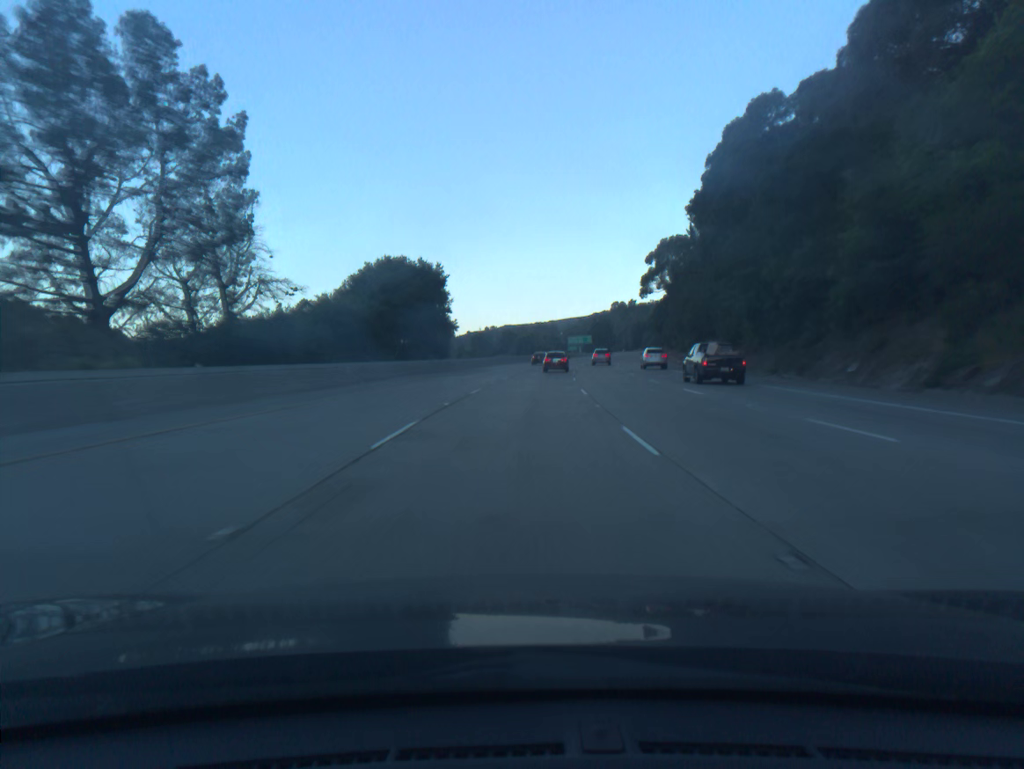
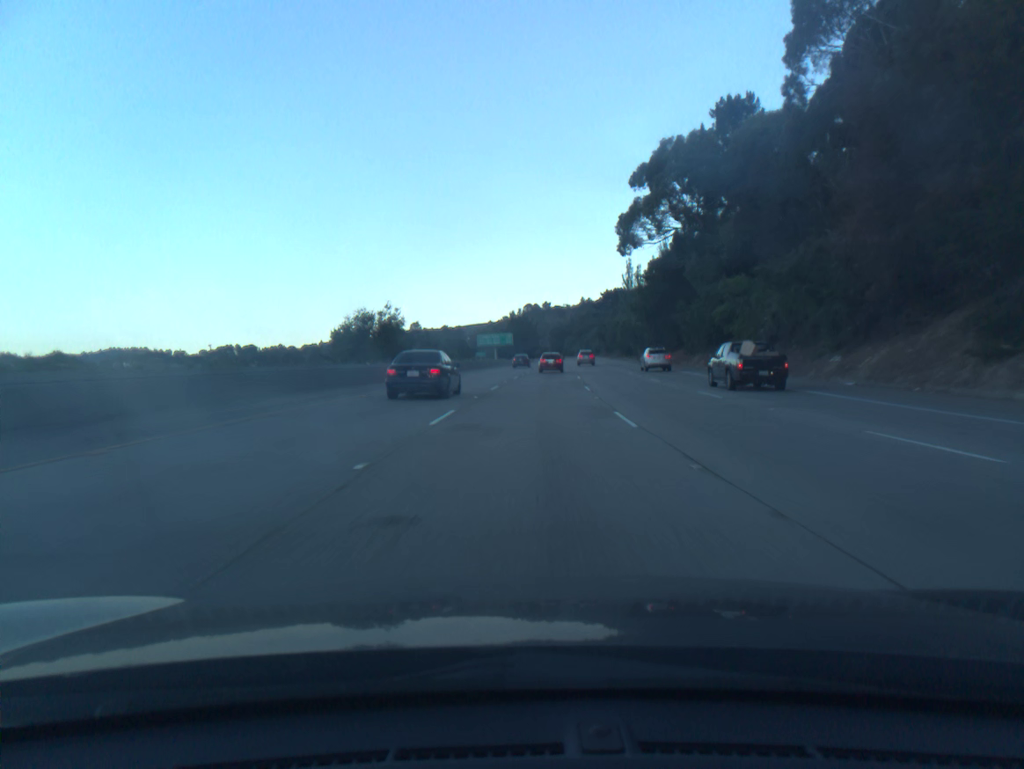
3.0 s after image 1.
(+4.6, +83.6) m; +7°
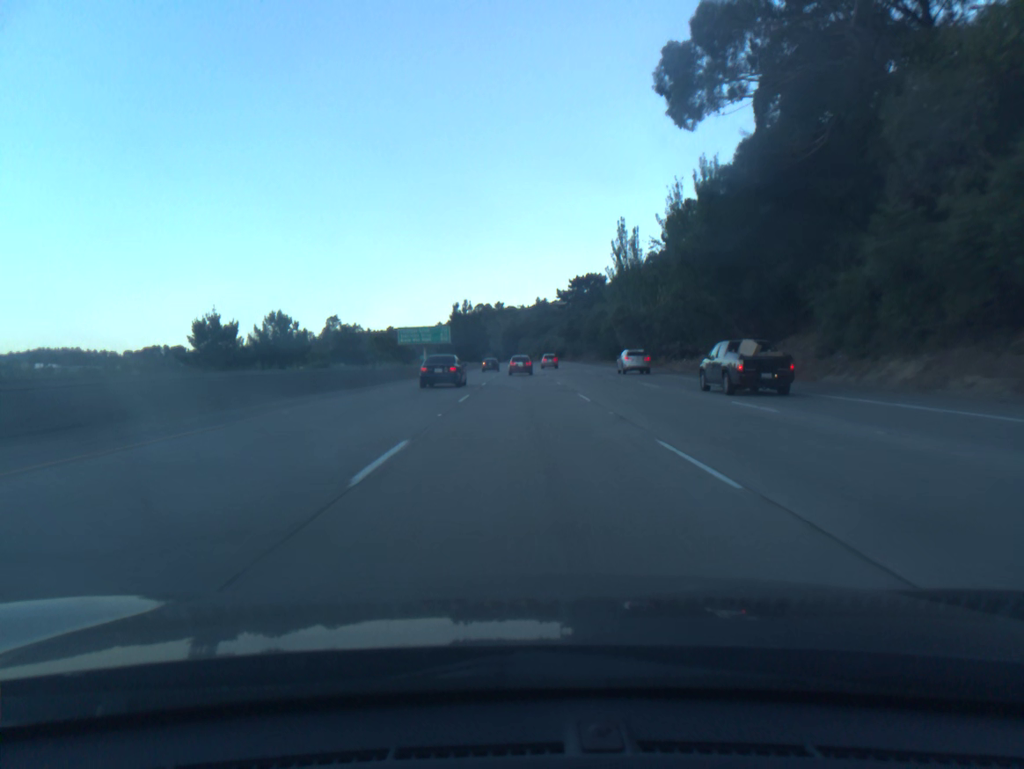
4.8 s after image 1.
(+1.6, +50.2) m; +4°
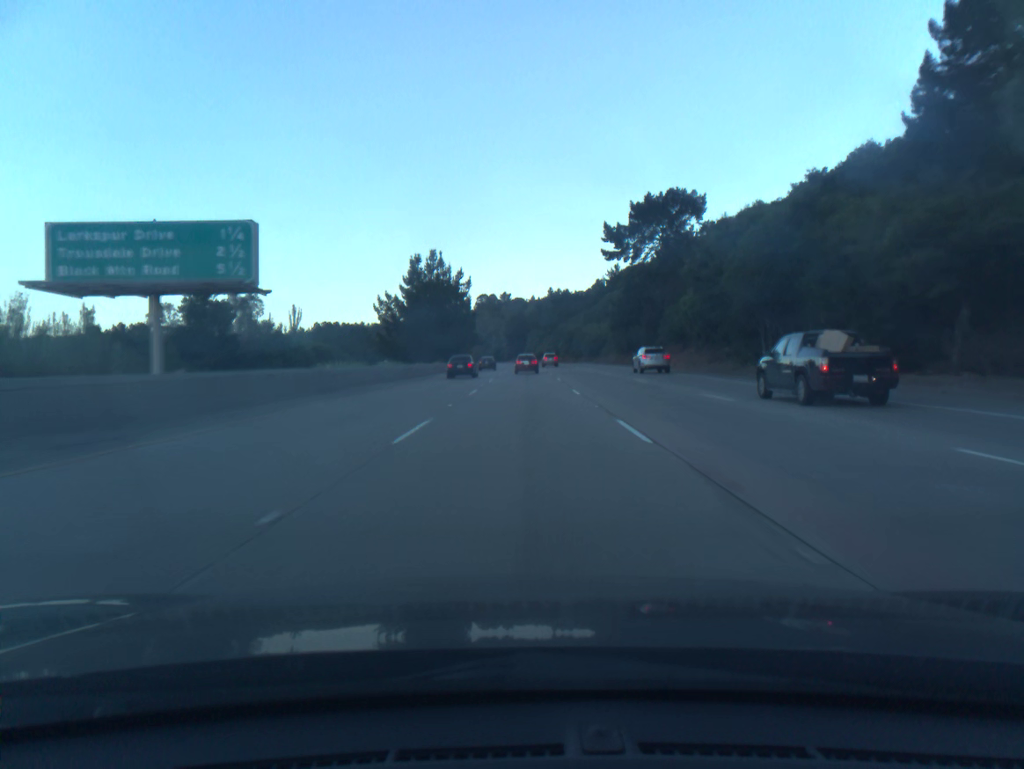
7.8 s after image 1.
(+0.1, +83.9) m; -1°
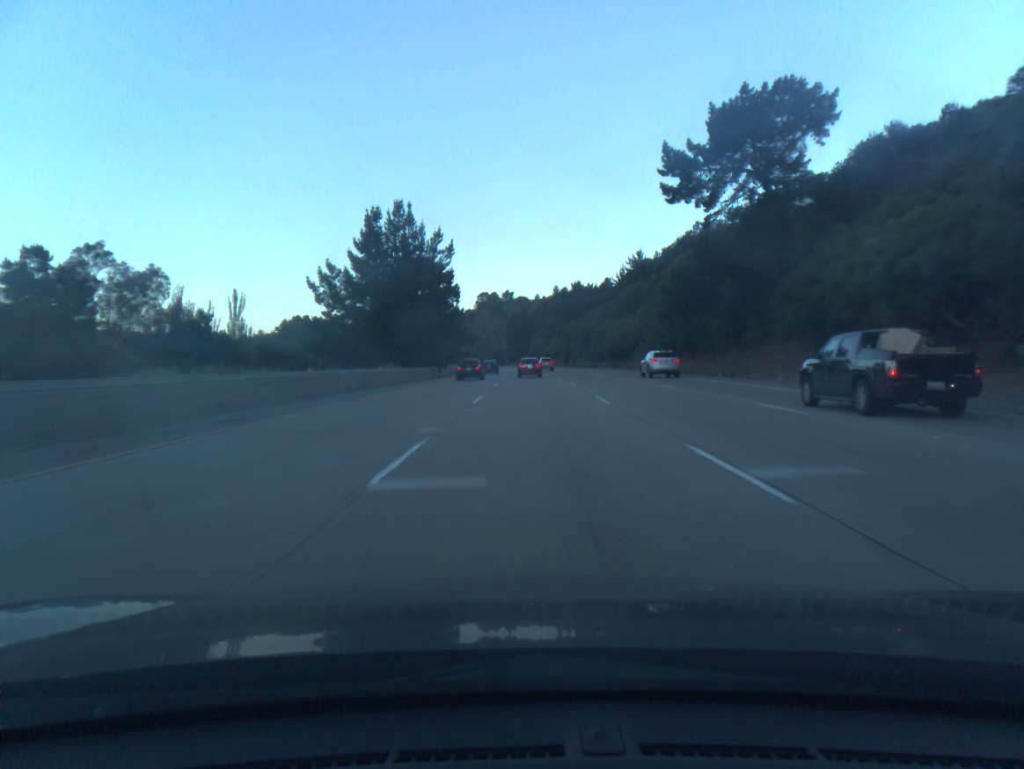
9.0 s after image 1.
(-0.1, +33.5) m; 0°
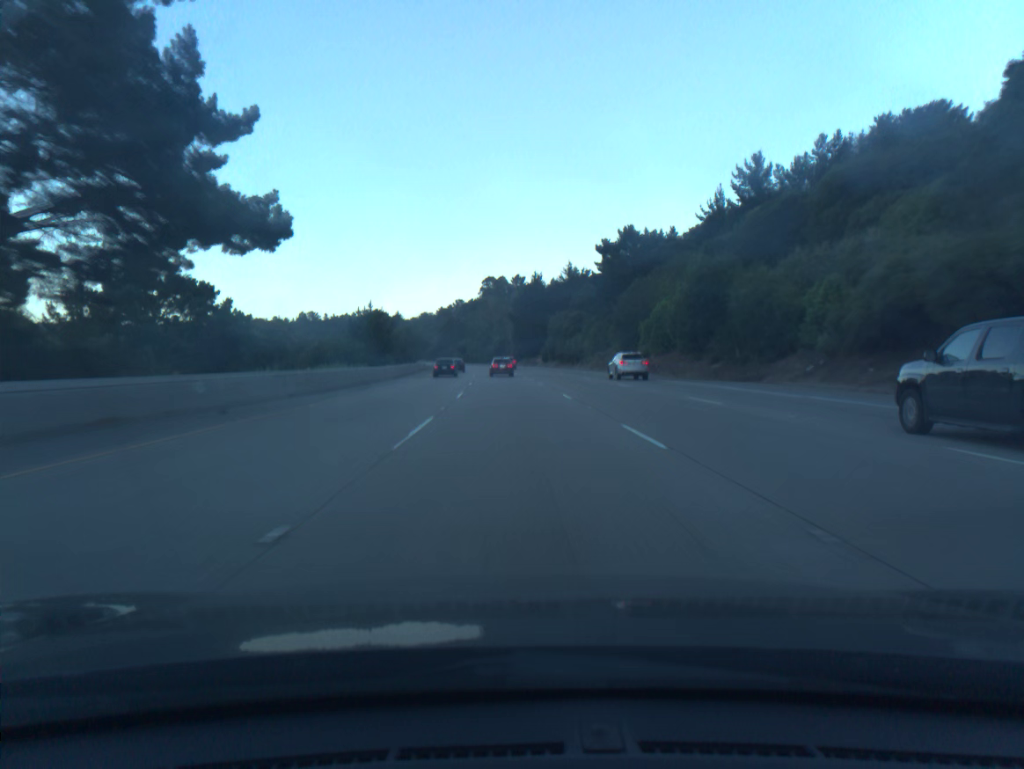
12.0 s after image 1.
(+0.4, +83.7) m; -1°
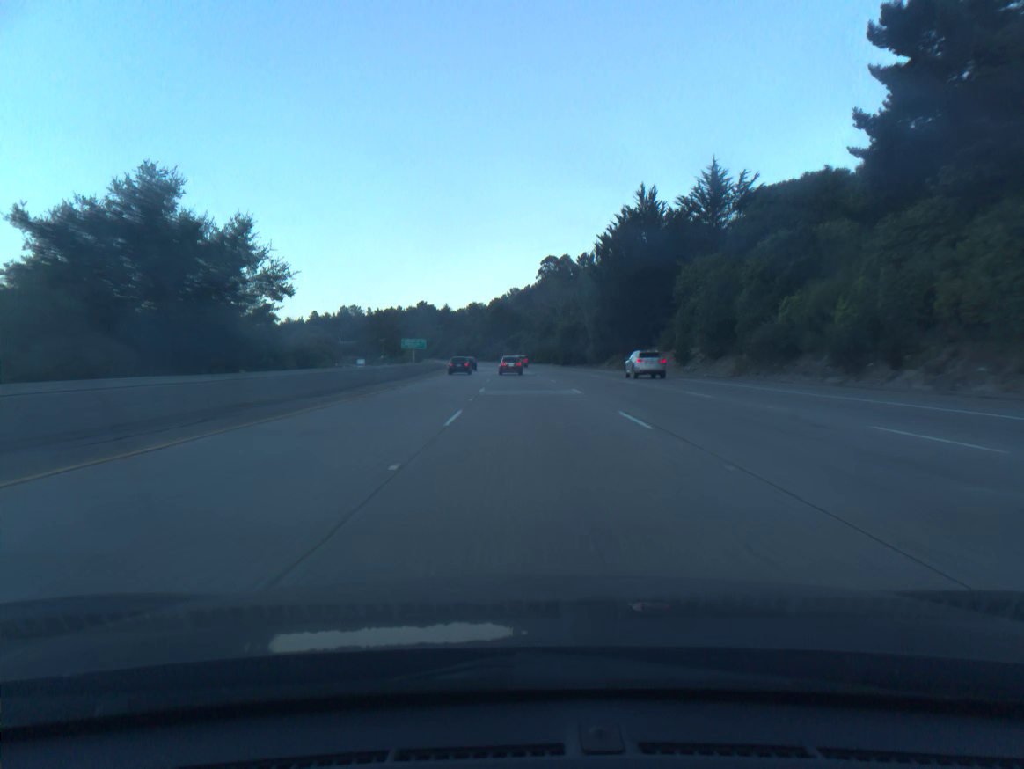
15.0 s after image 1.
(-3.4, +84.0) m; -4°
